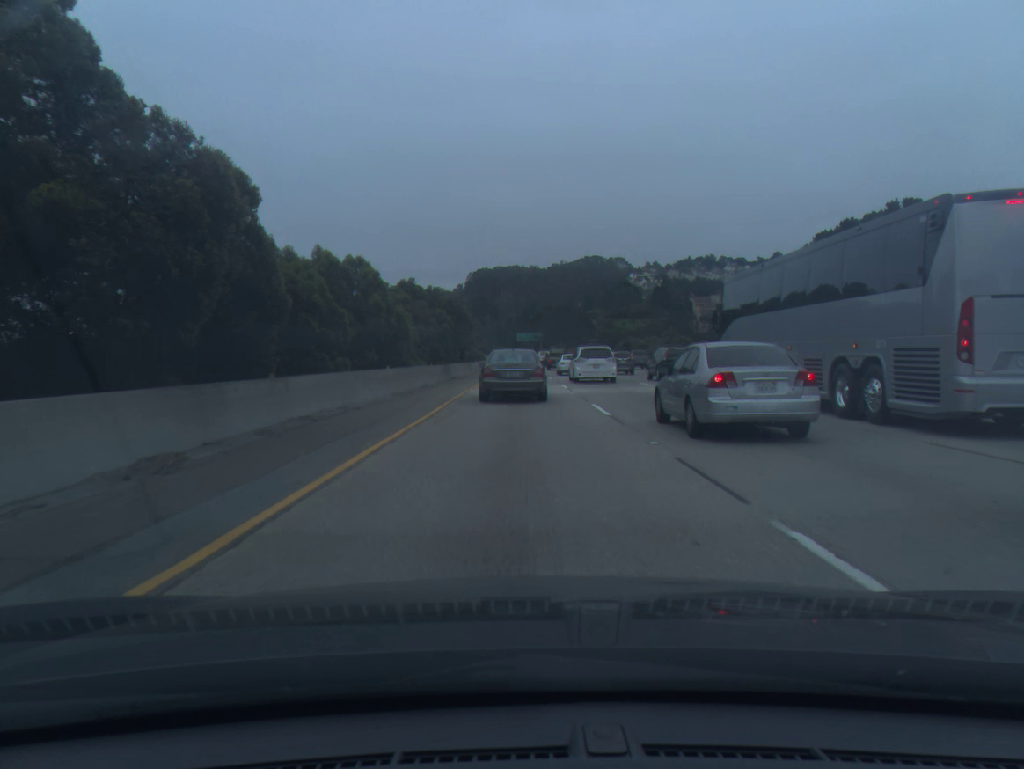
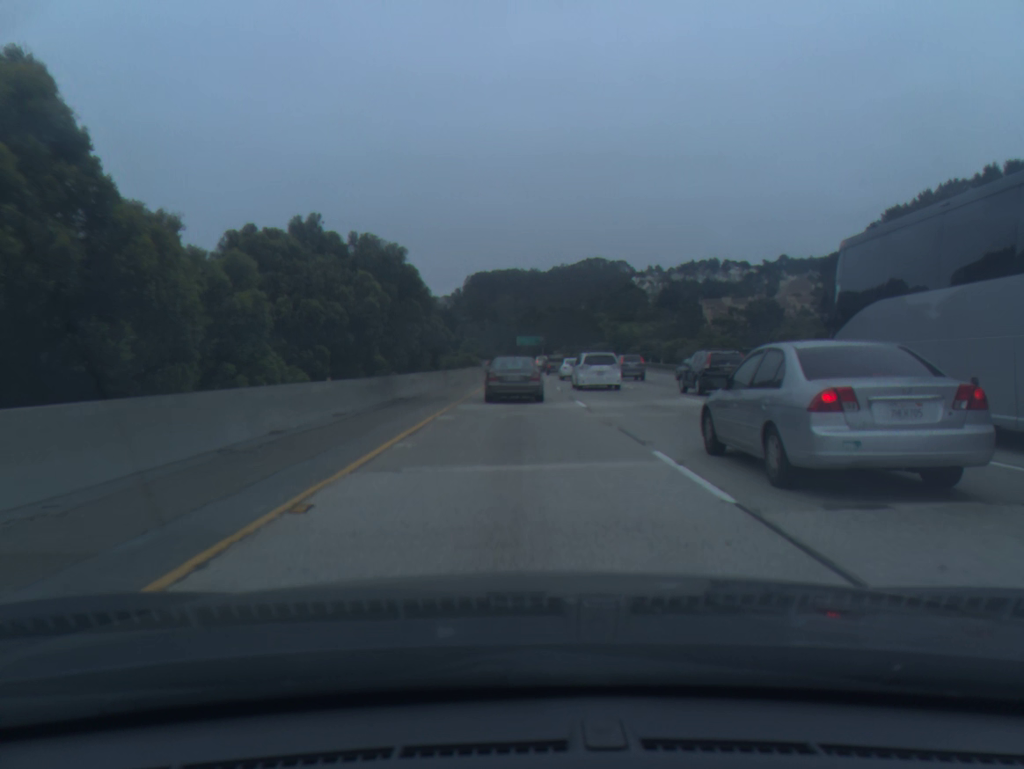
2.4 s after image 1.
(0.0, +24.1) m; 0°
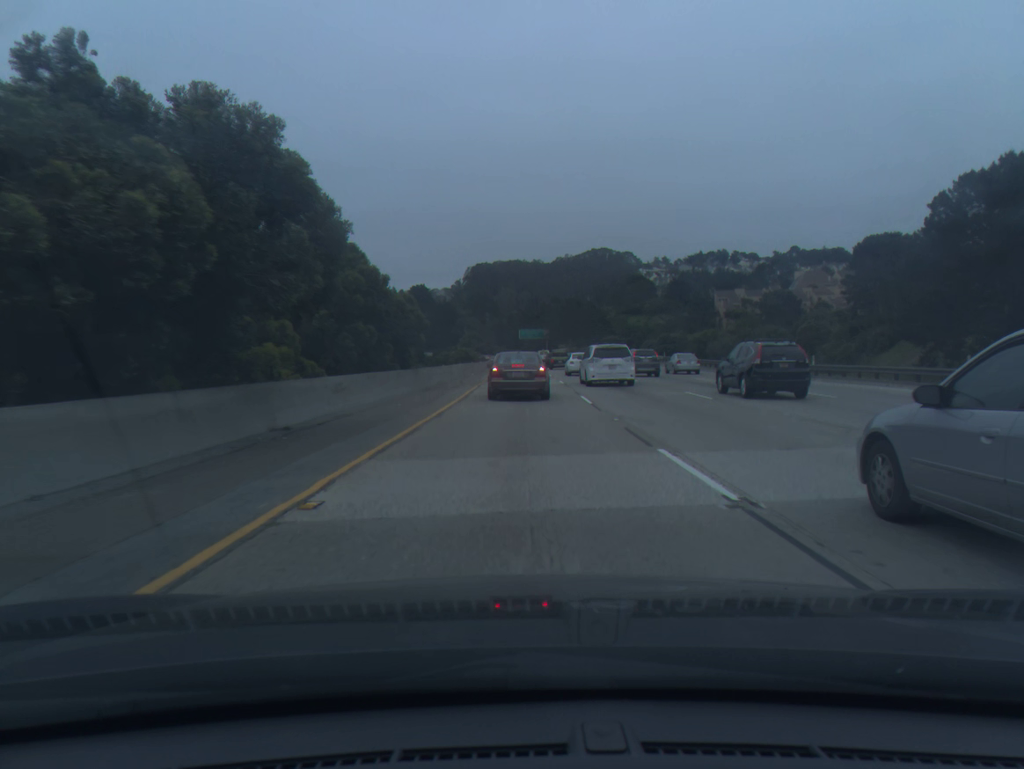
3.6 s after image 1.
(0.0, +14.6) m; 0°
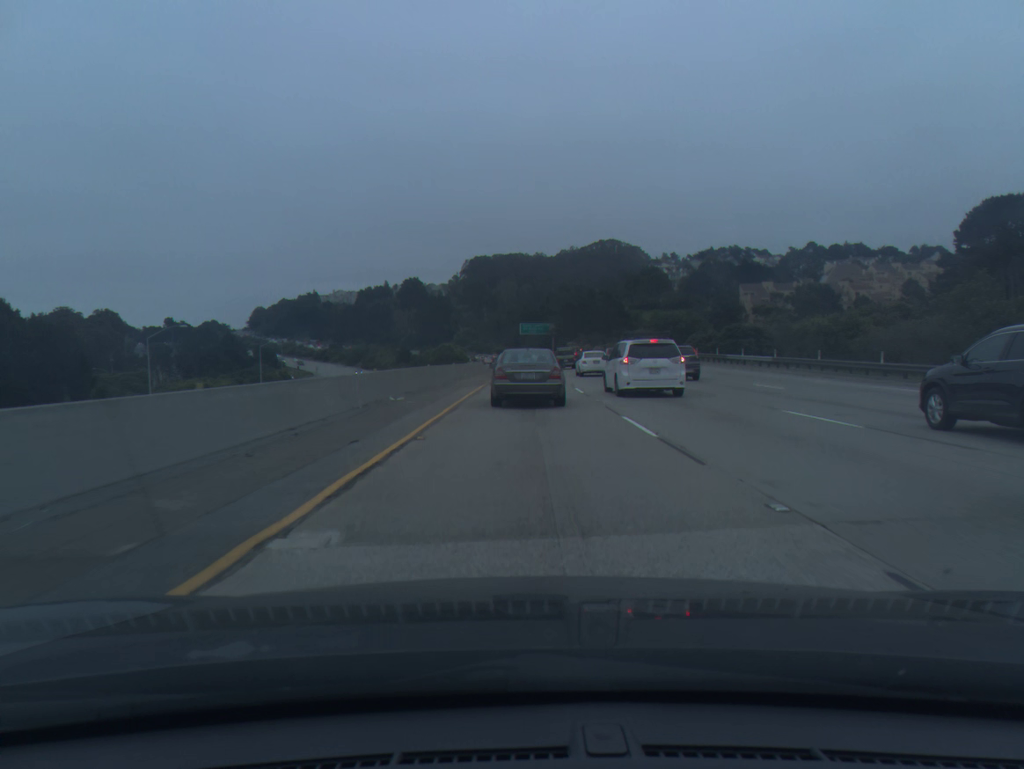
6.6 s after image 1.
(0.0, +38.5) m; 0°
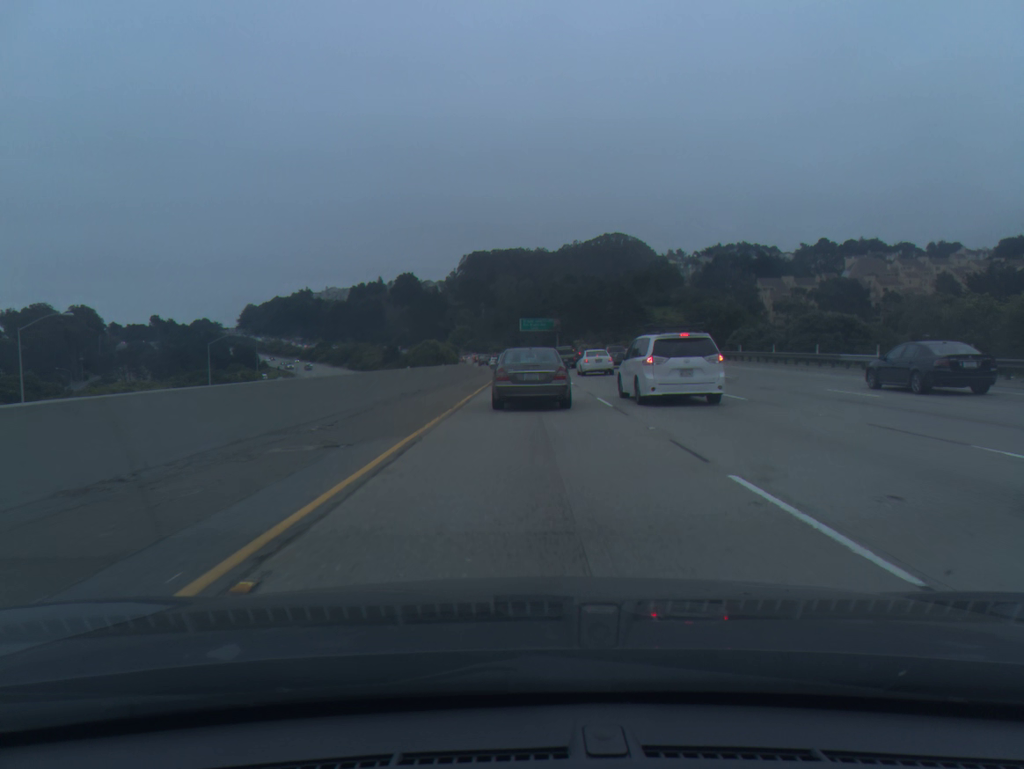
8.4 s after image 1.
(0.0, +22.3) m; 0°
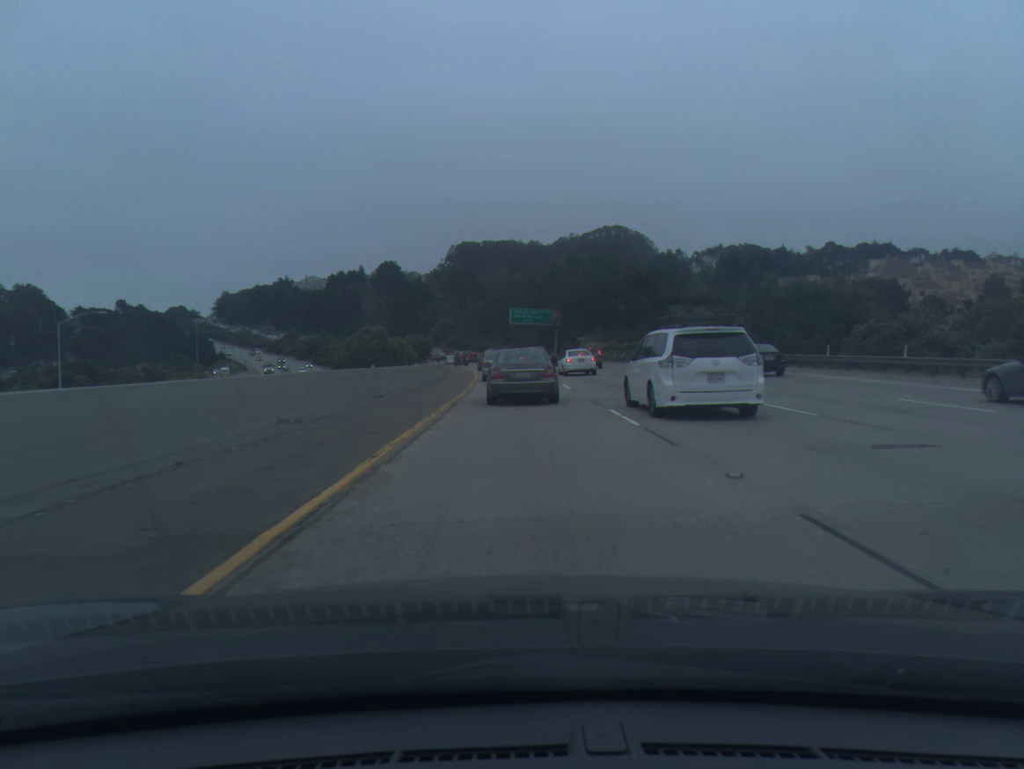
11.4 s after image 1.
(0.0, +34.6) m; +1°
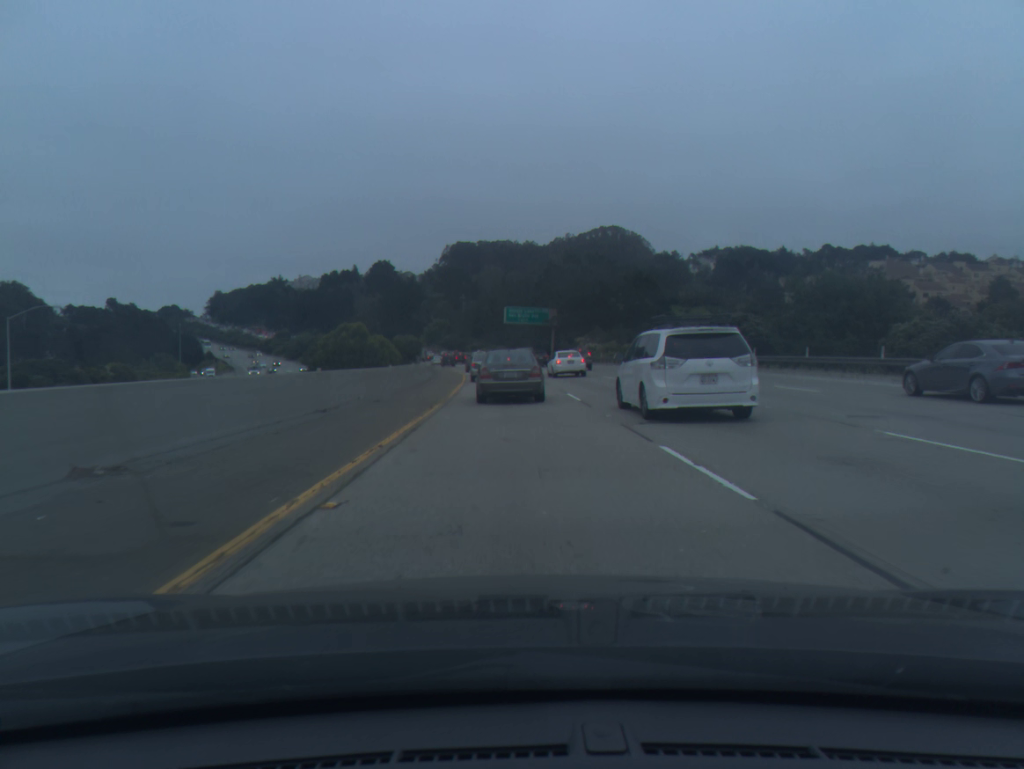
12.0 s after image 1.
(0.0, +6.9) m; 0°
